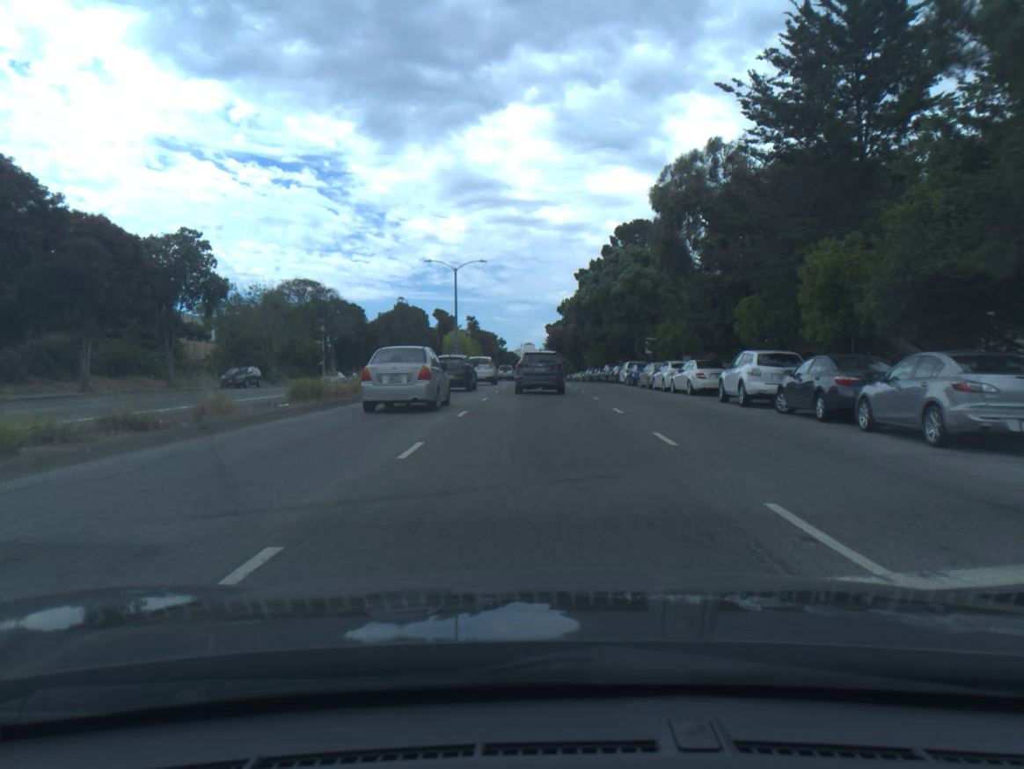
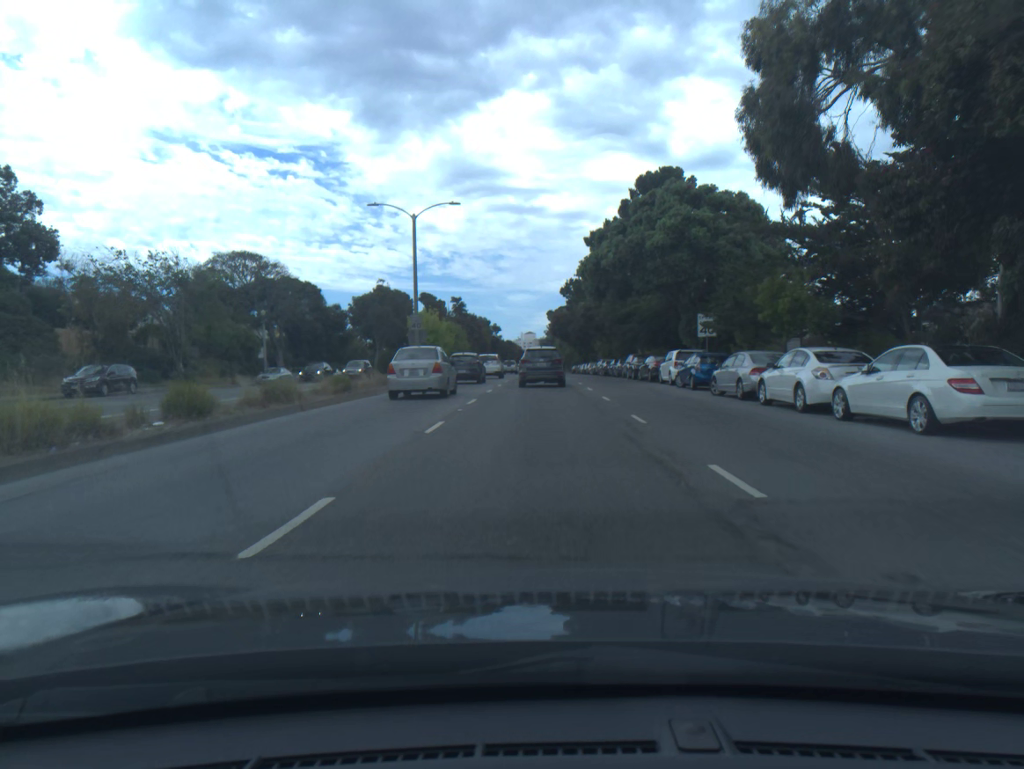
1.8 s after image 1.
(0.0, +18.9) m; 0°
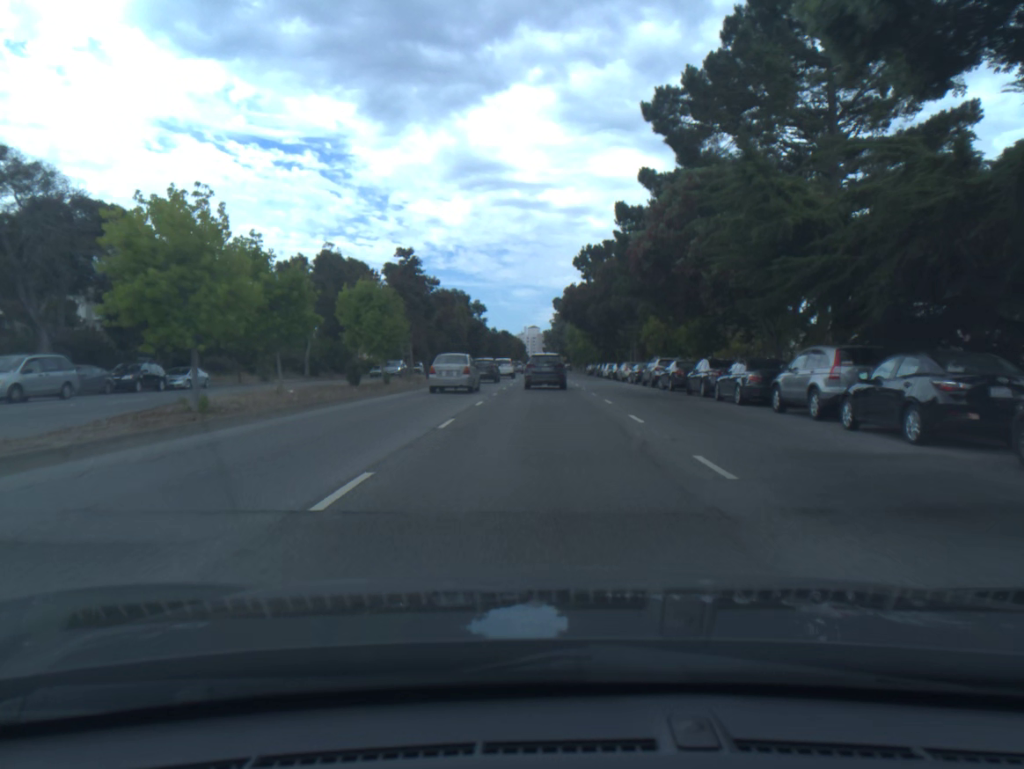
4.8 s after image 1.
(-0.1, +35.2) m; 0°
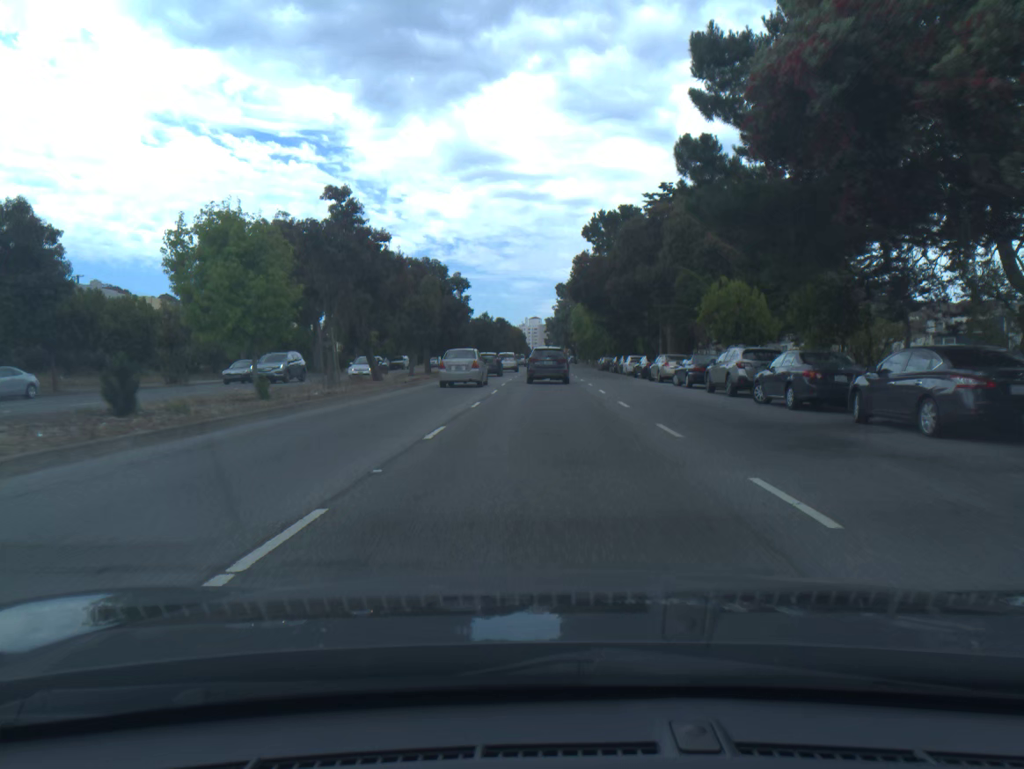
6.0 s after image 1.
(0.0, +16.9) m; 0°
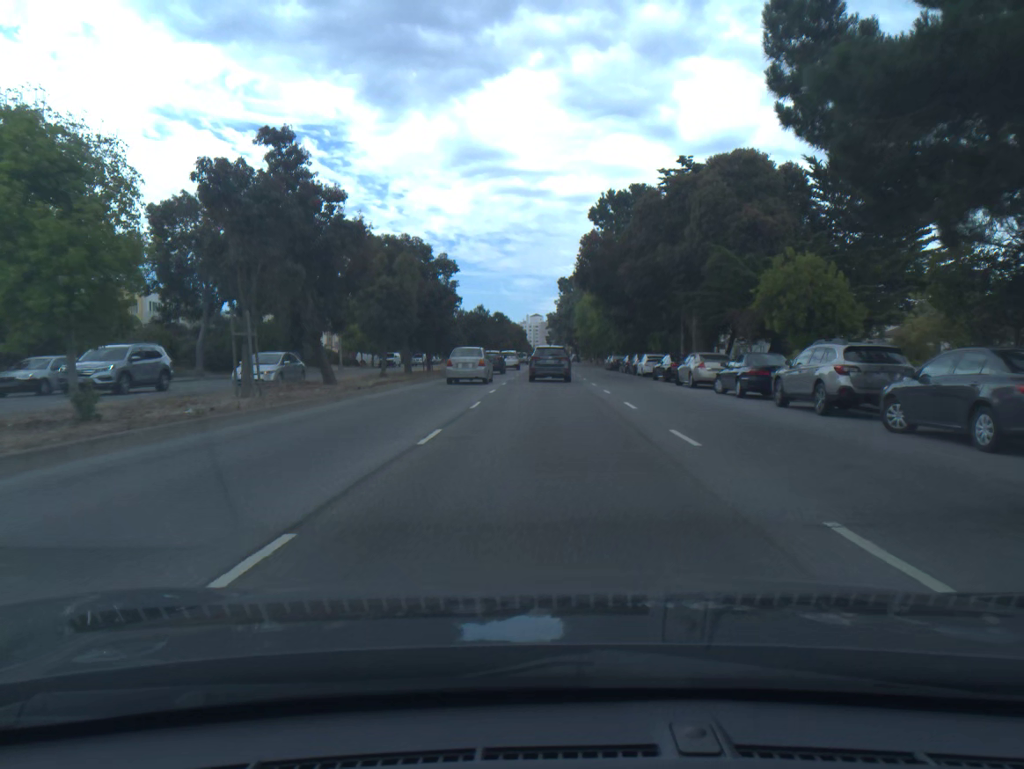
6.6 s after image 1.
(0.0, +8.3) m; 0°
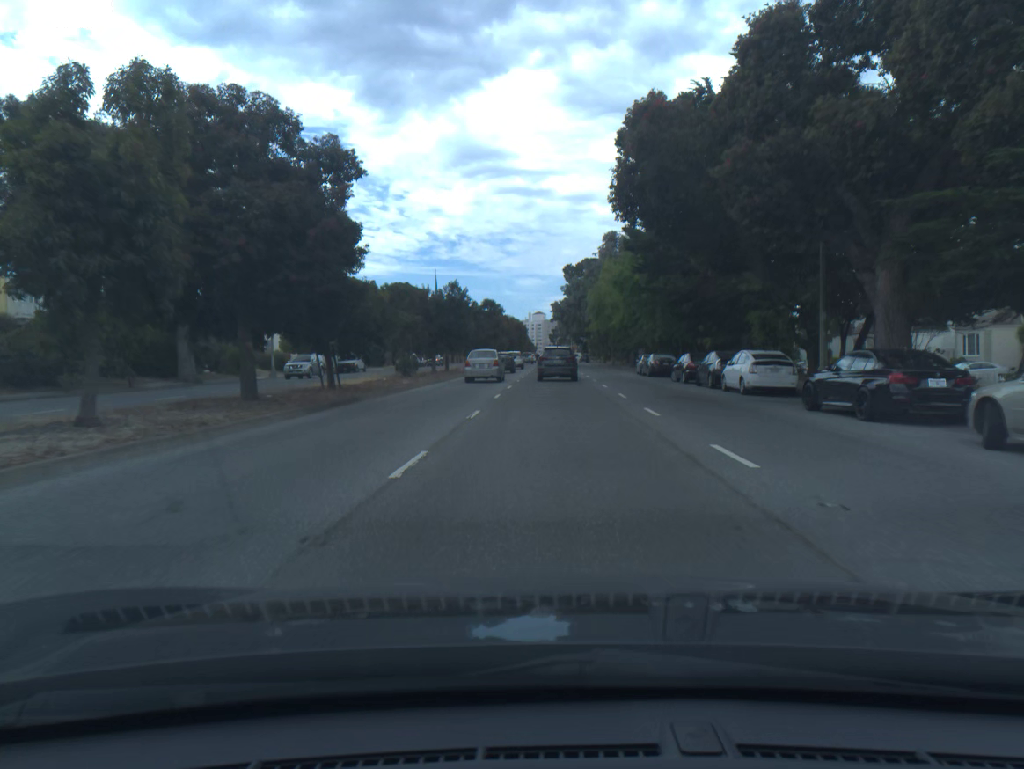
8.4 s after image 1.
(0.0, +24.0) m; 0°
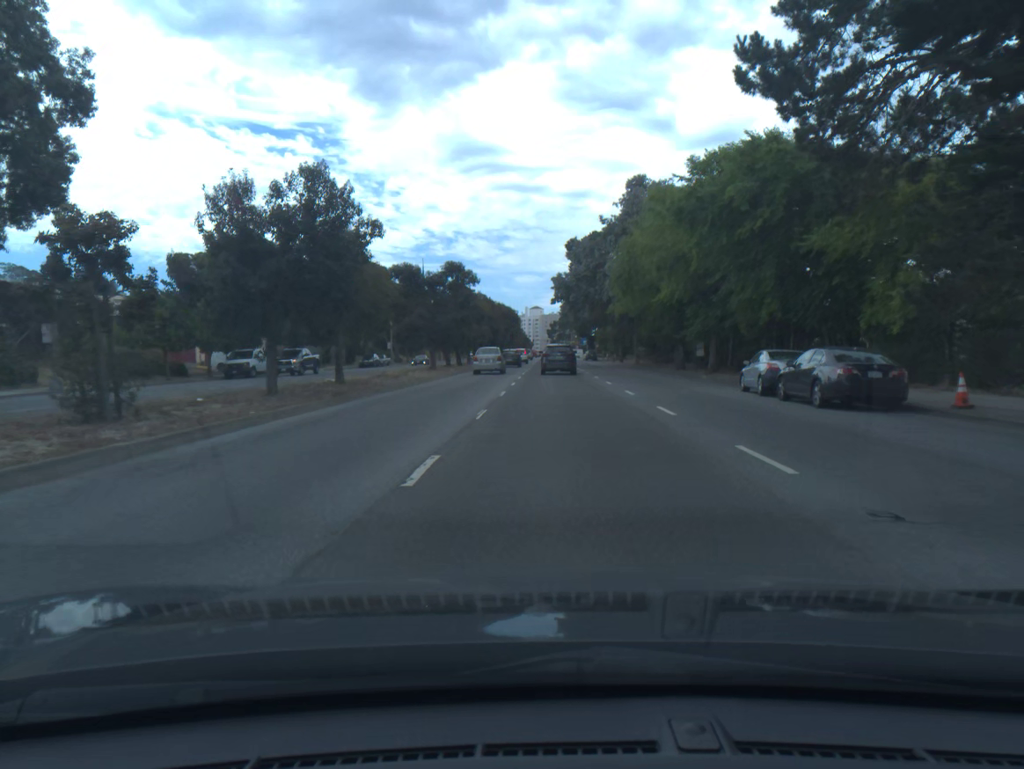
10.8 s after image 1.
(0.0, +29.7) m; 0°
